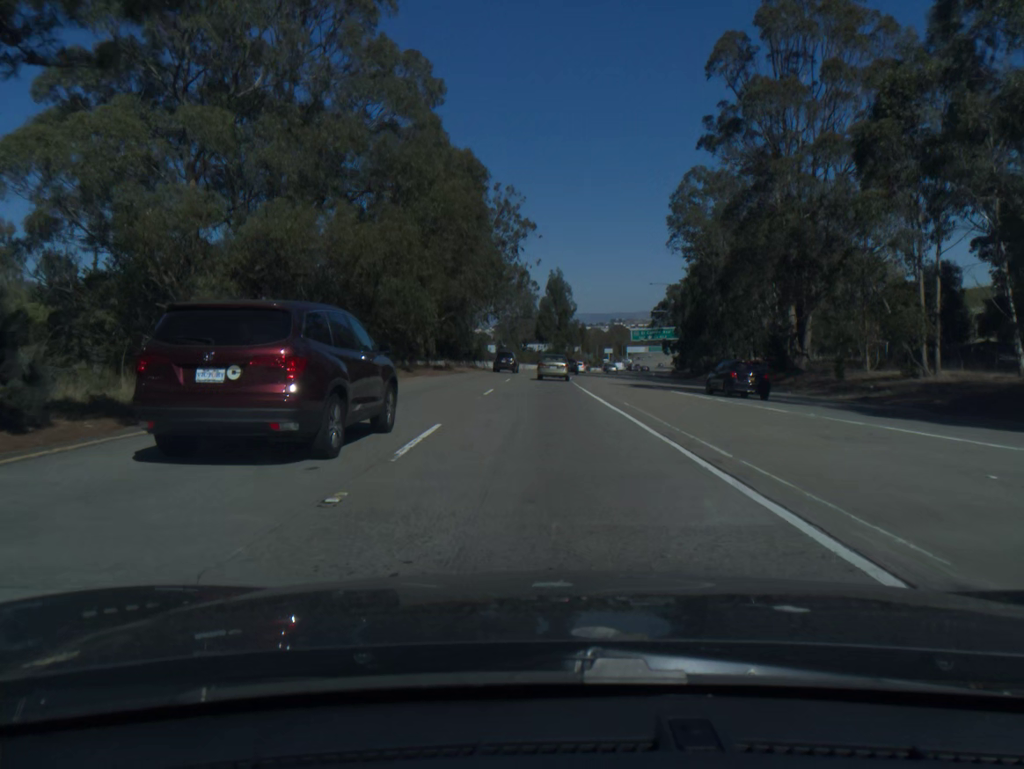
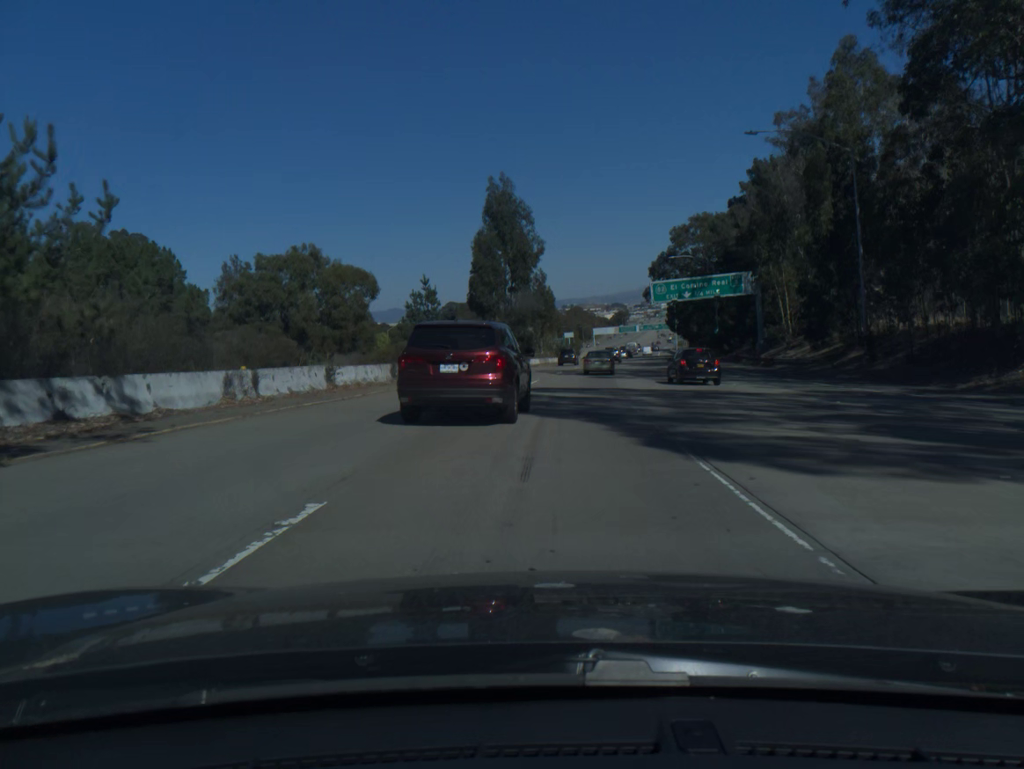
(+0.7, +65.6) m; +3°
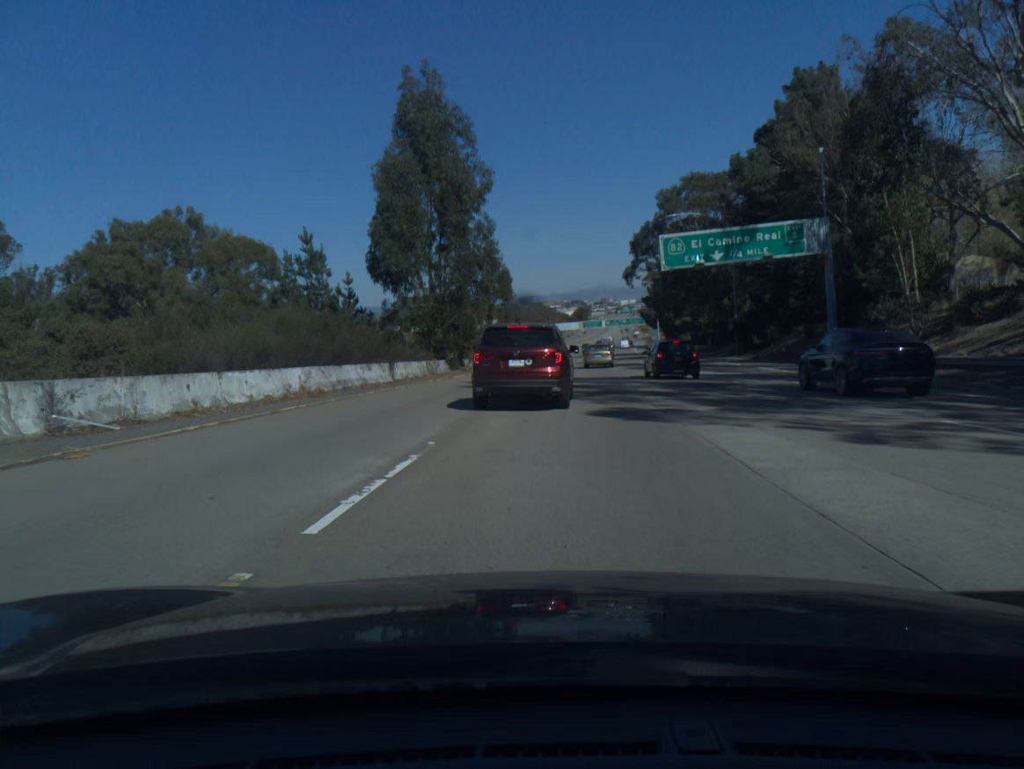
(+0.7, +26.5) m; +3°
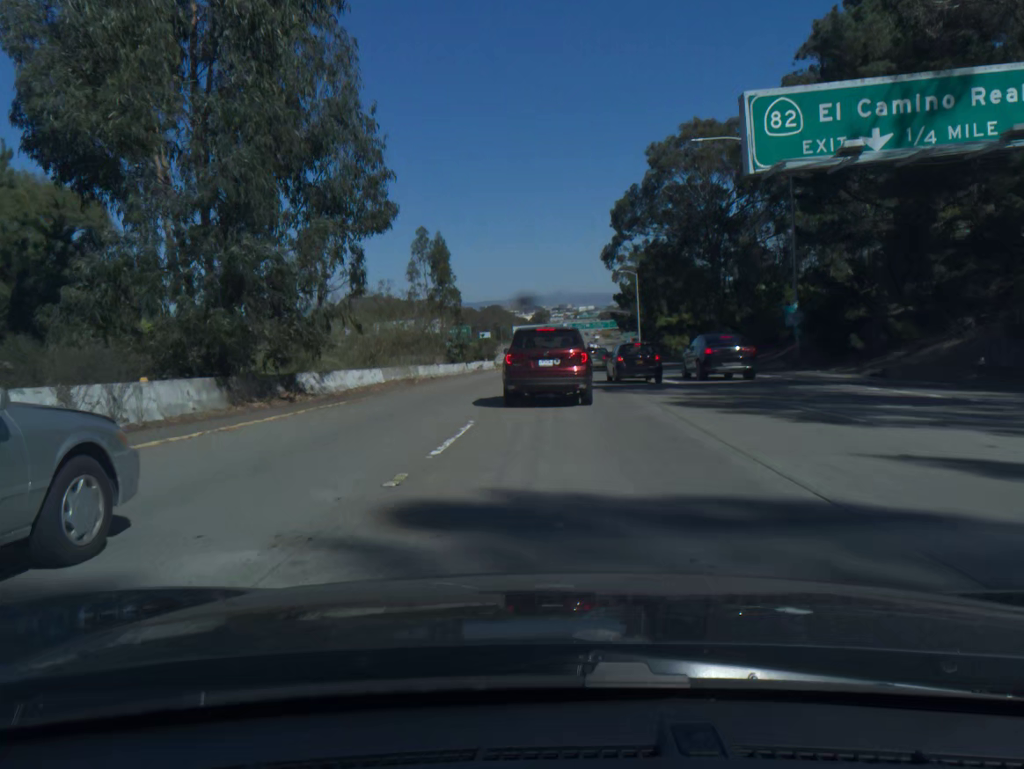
(+0.8, +26.5) m; +3°
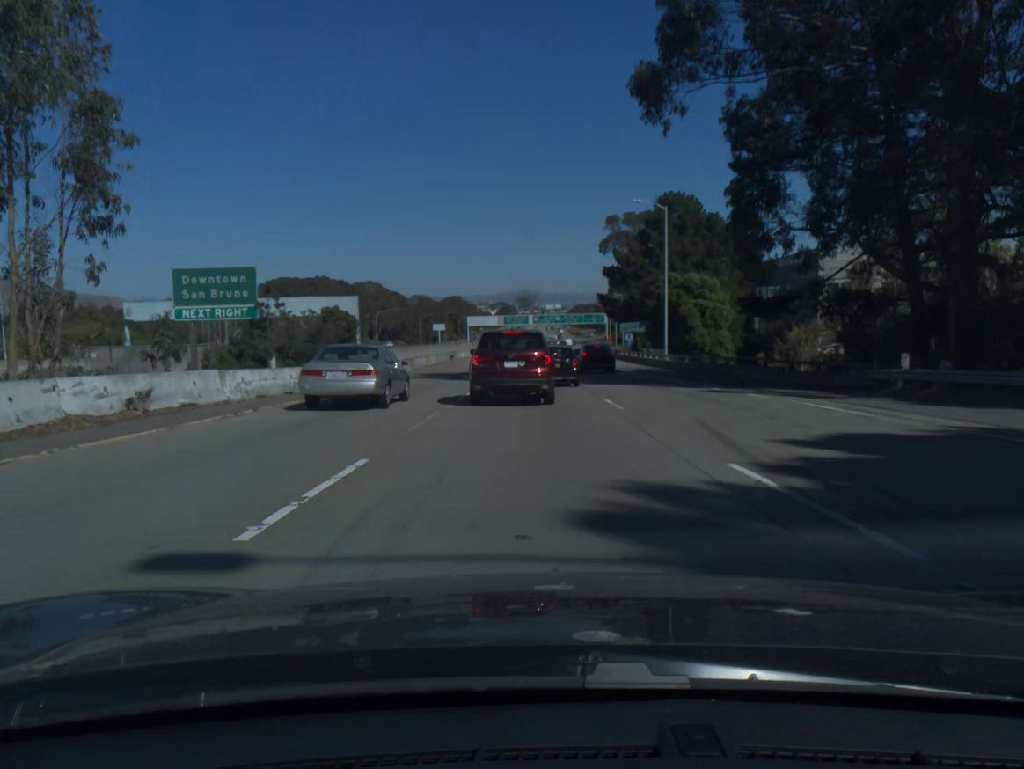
(+1.9, +49.4) m; +2°
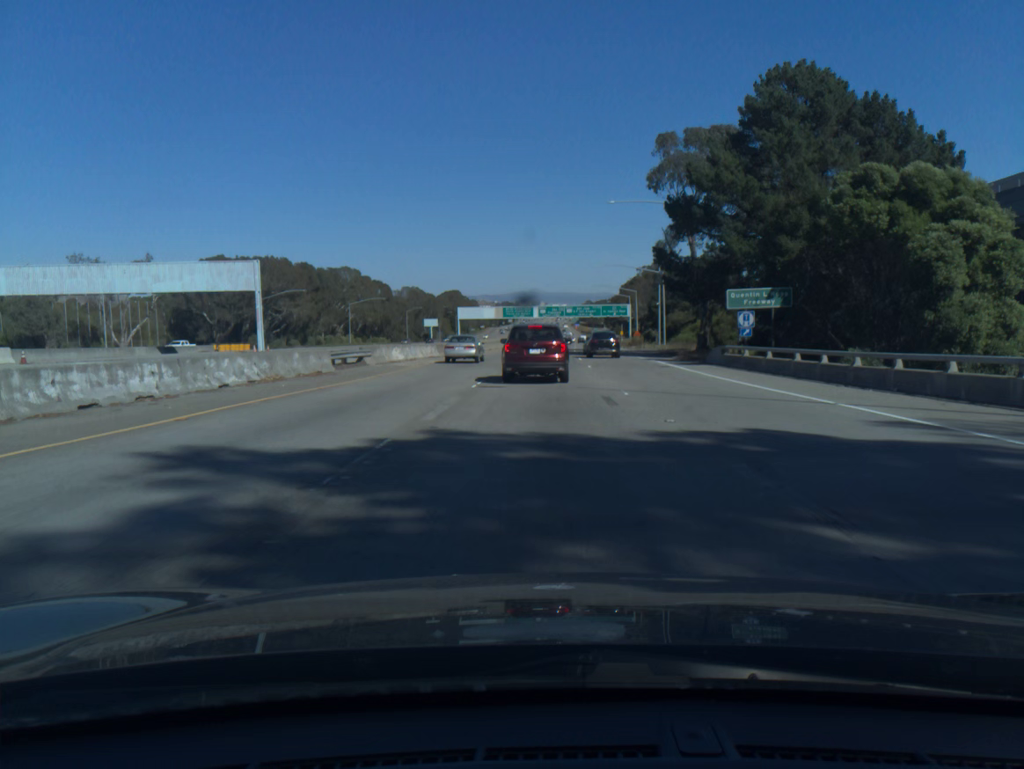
(-0.5, +44.0) m; 0°
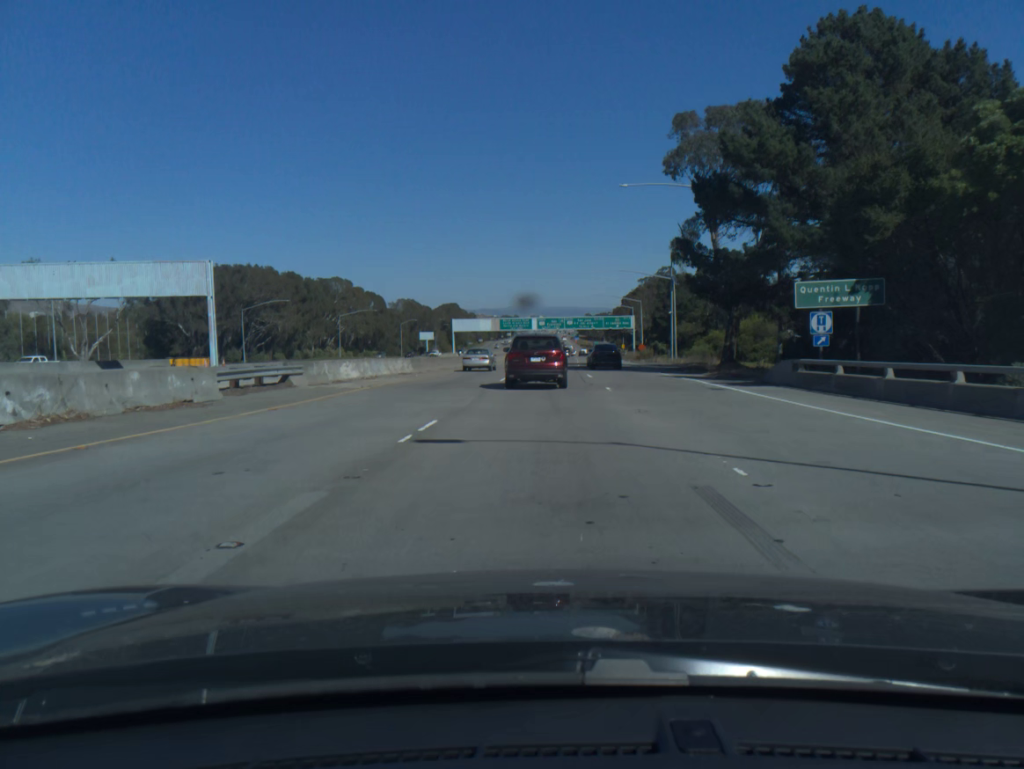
(0.0, +10.7) m; 0°
